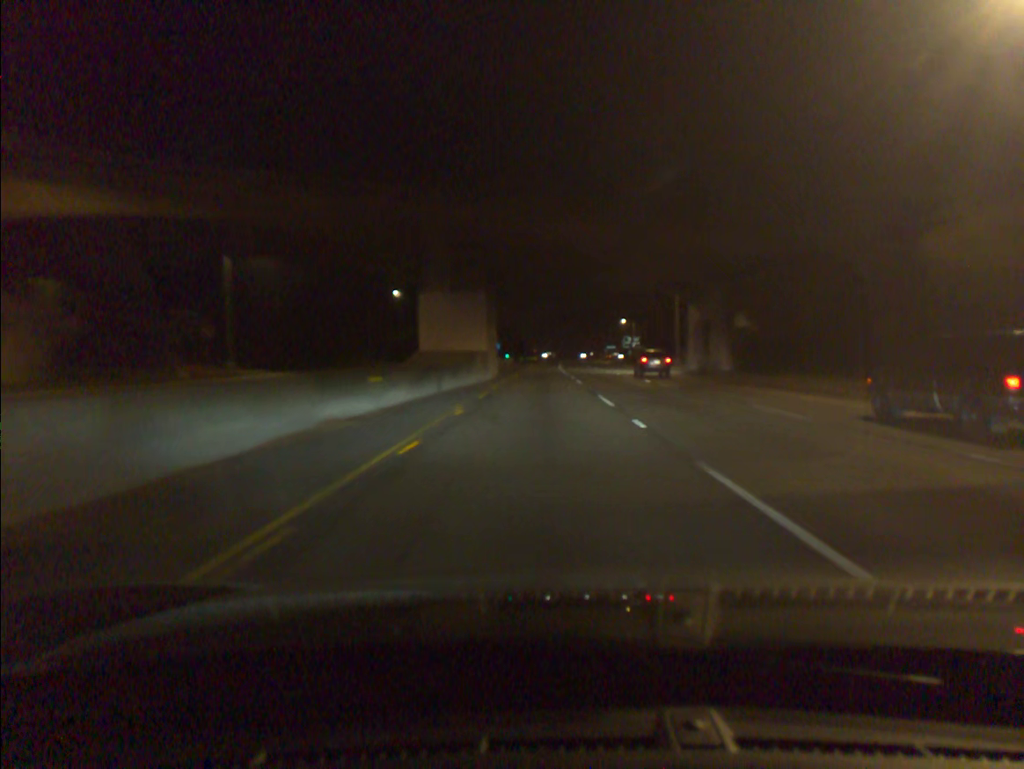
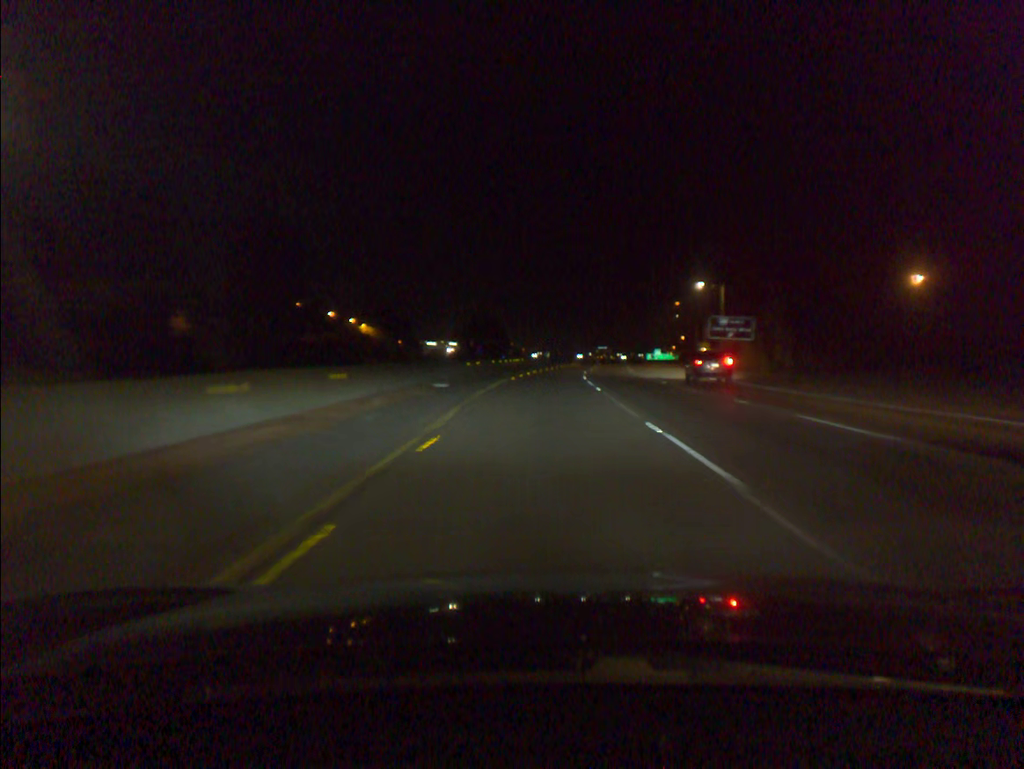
(+0.3, +84.4) m; +1°
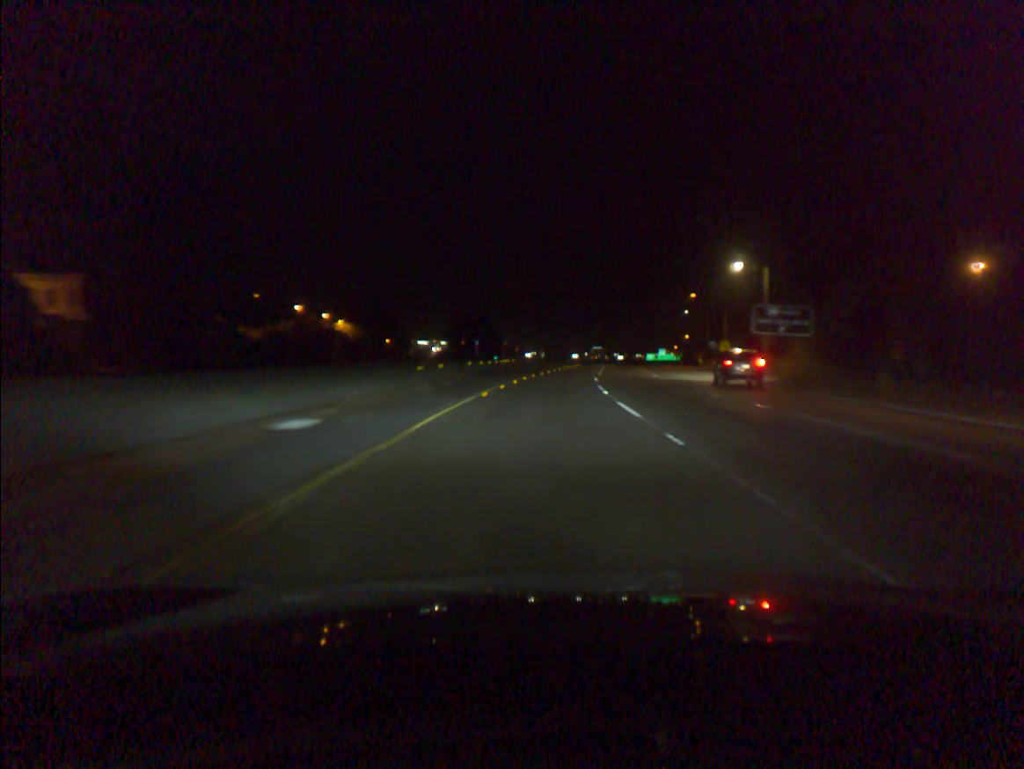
(+0.1, +17.1) m; 0°
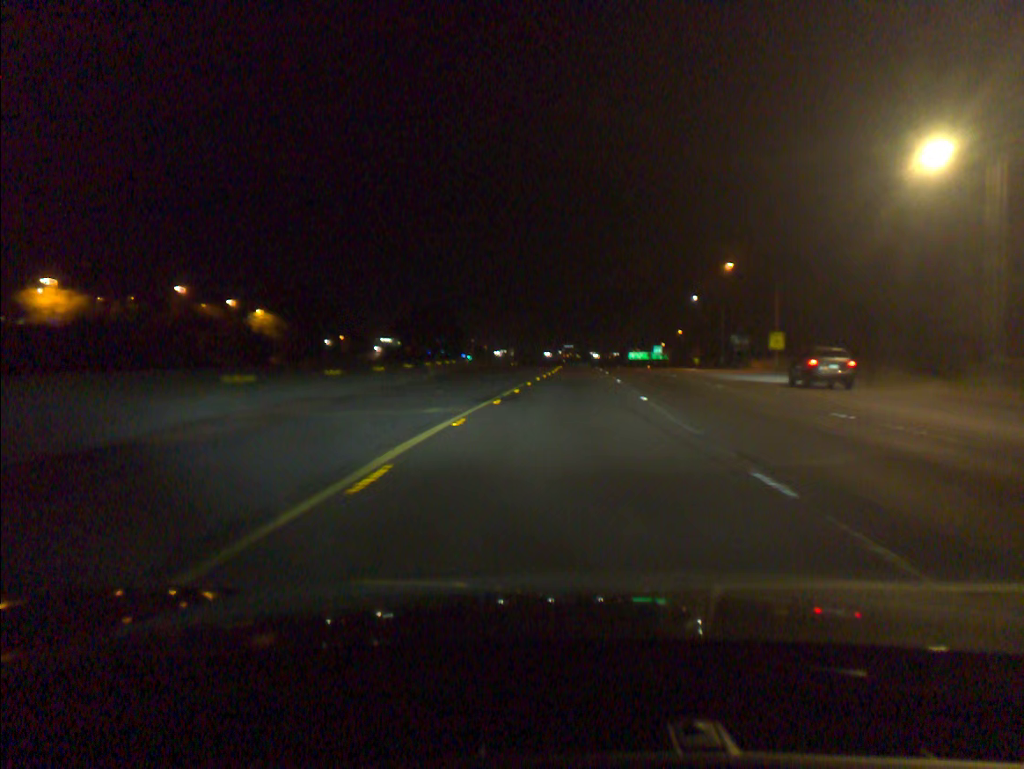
(+0.4, +34.1) m; +2°
